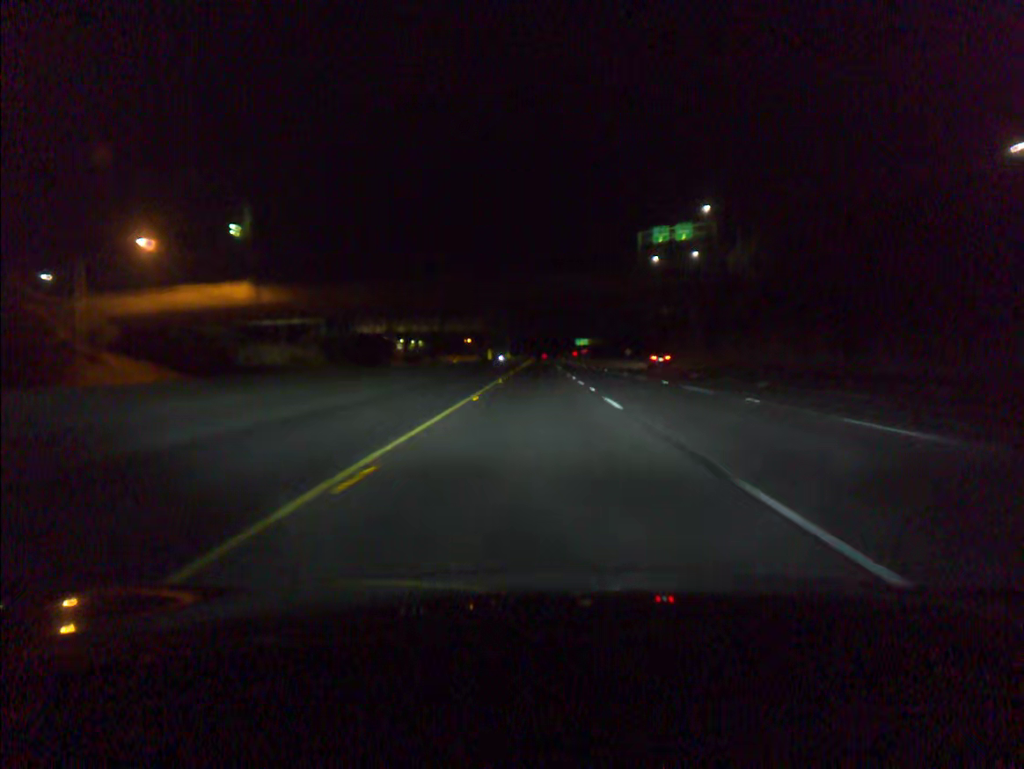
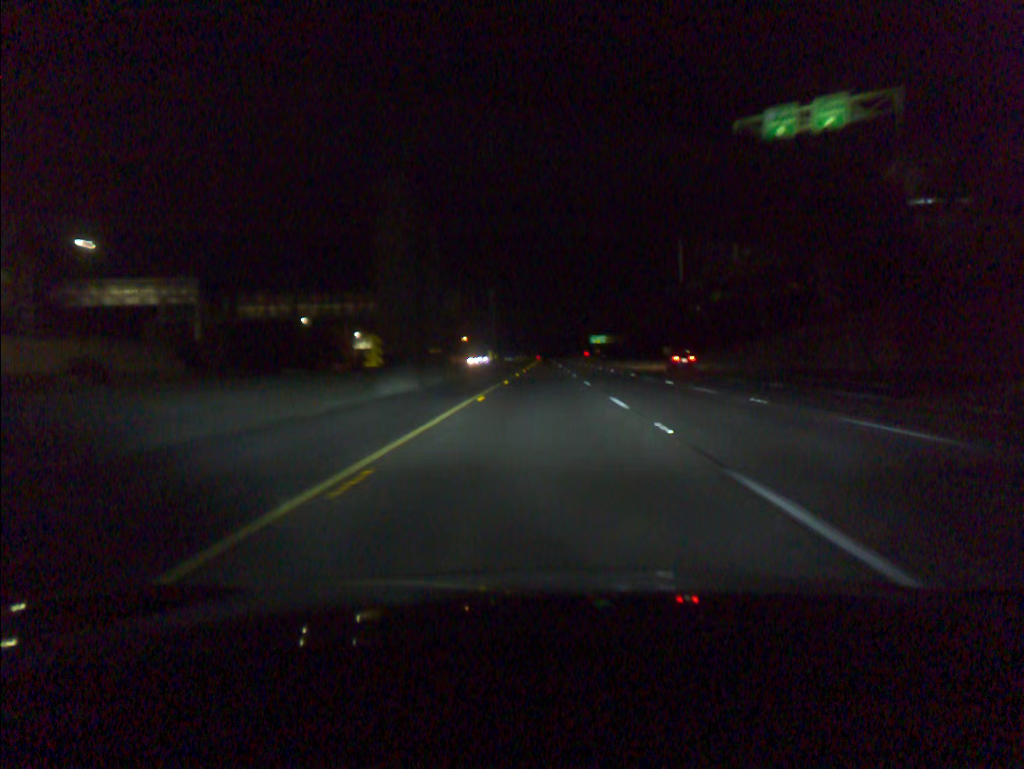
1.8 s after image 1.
(-0.1, +58.5) m; 0°
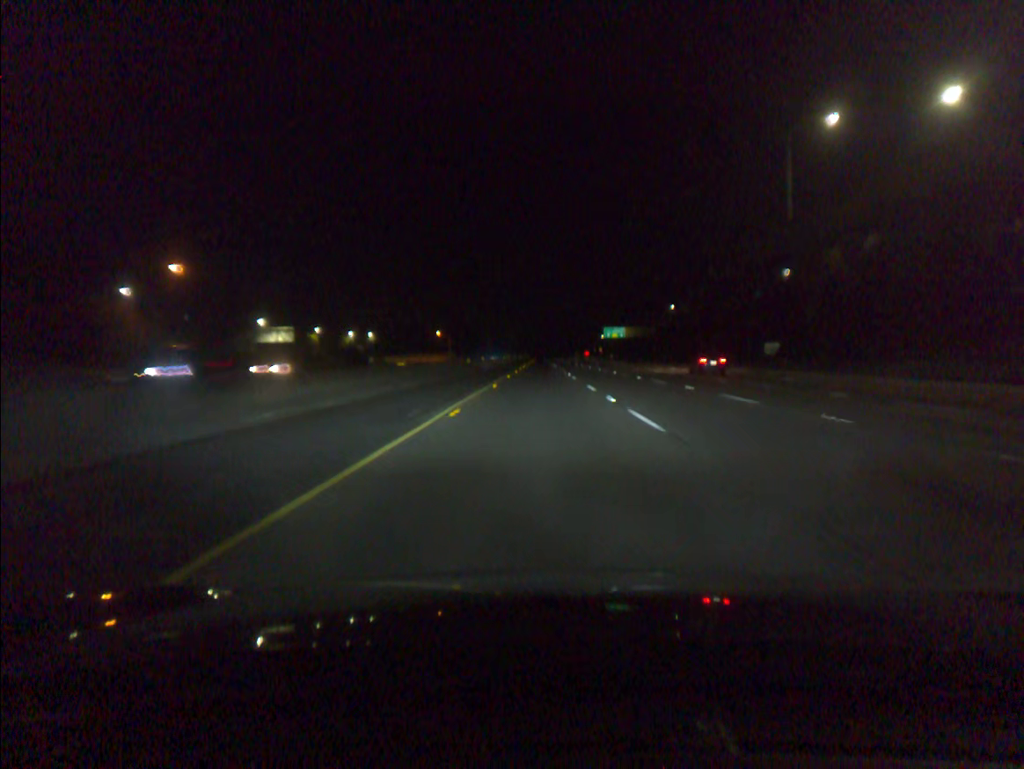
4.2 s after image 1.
(+0.3, +78.4) m; 0°
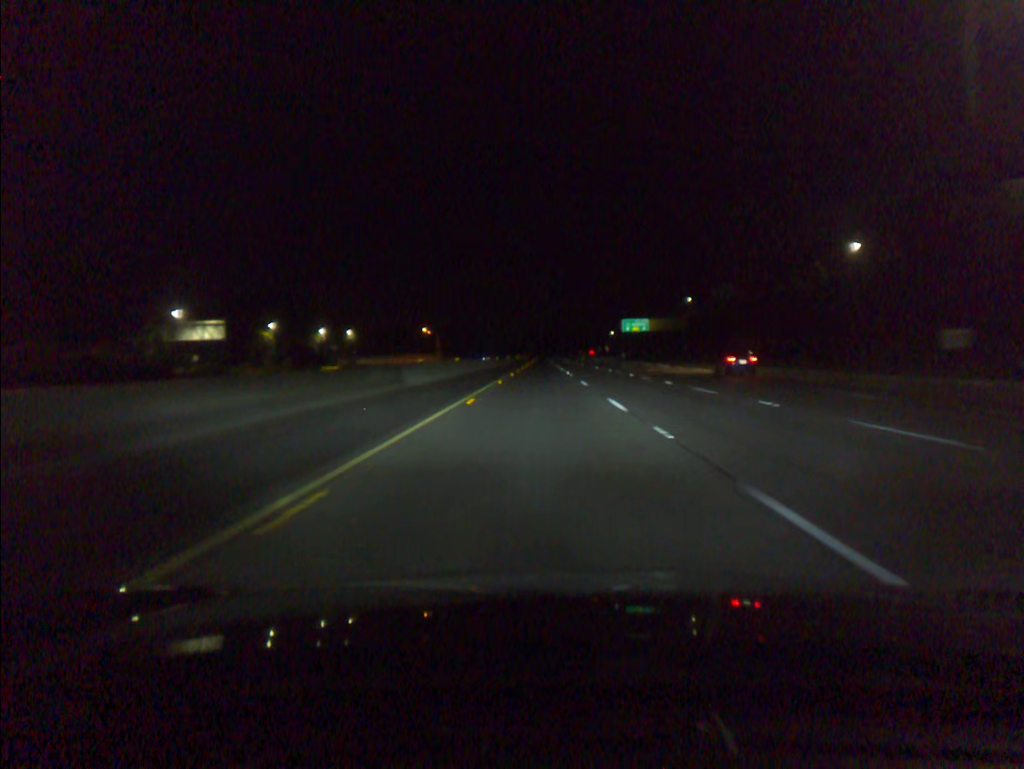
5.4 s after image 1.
(0.0, +39.3) m; 0°
